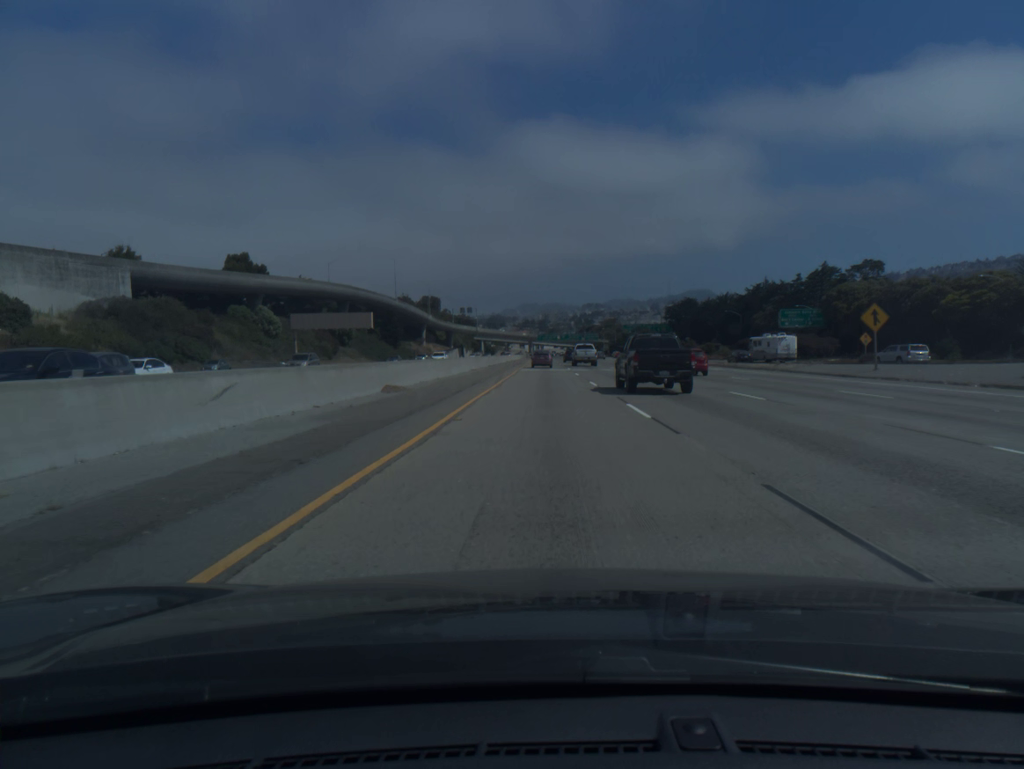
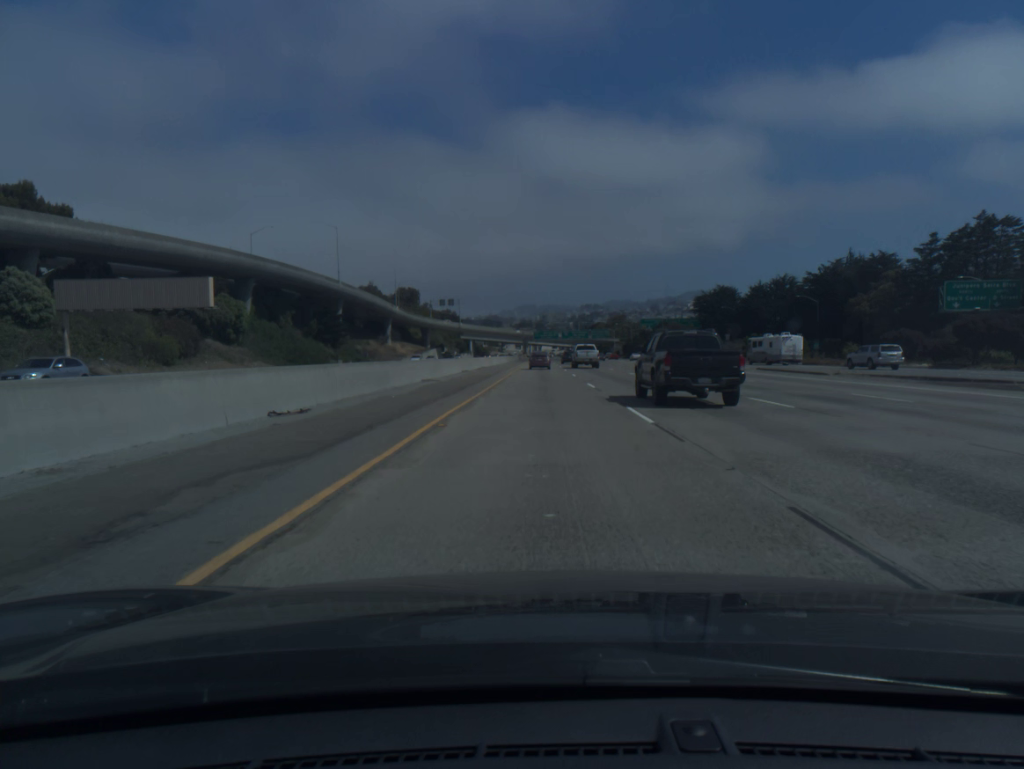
(+0.2, +59.4) m; 0°
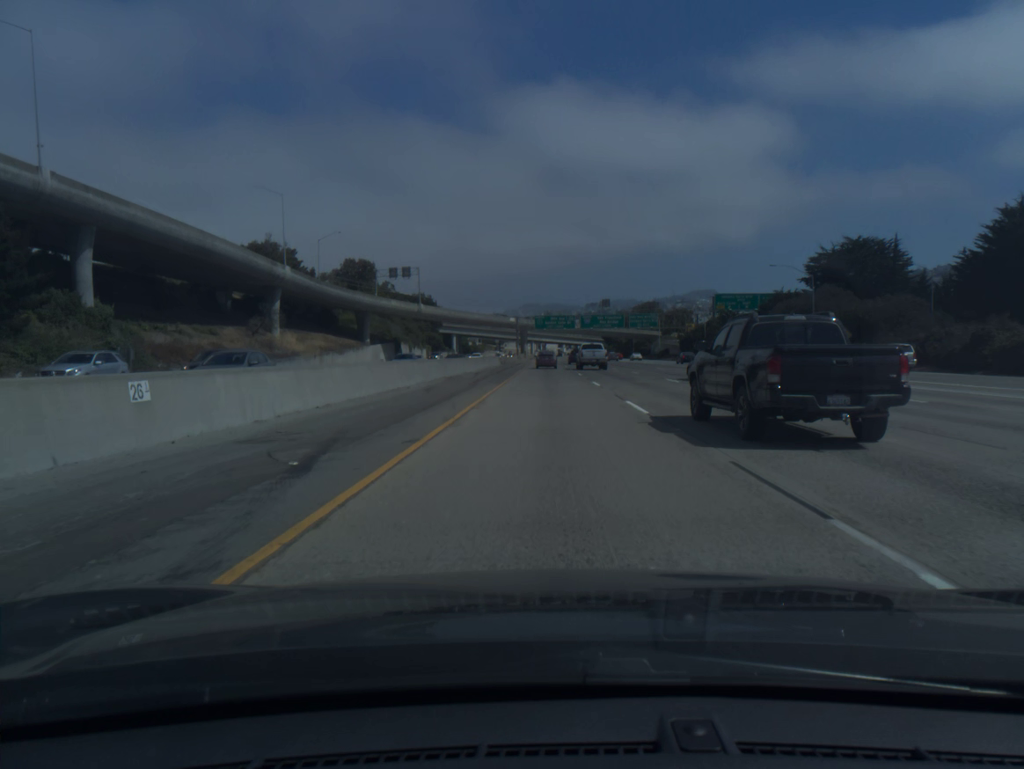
(-0.5, +98.1) m; 0°
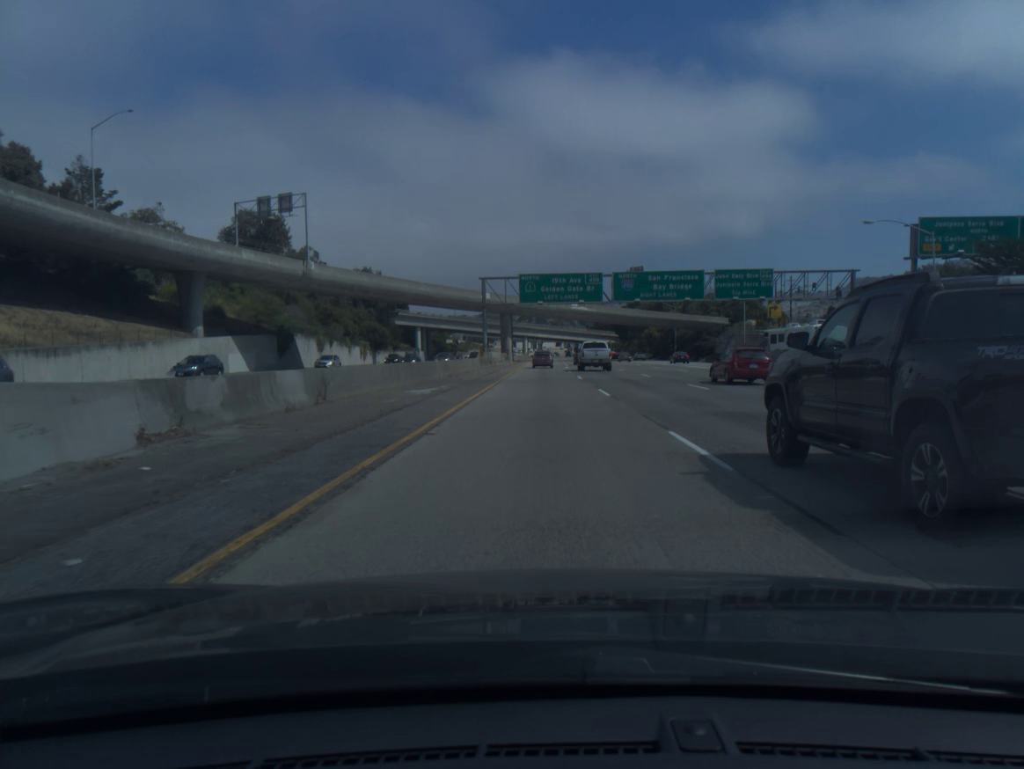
(+0.4, +78.6) m; 0°
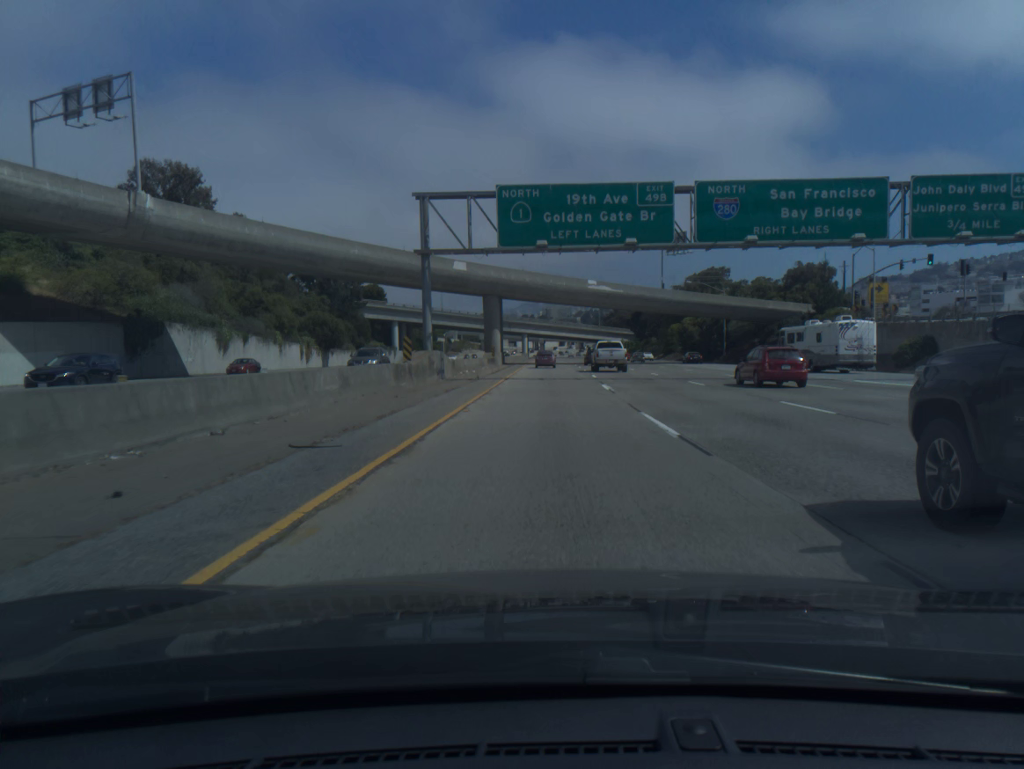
(-0.1, +39.4) m; 0°
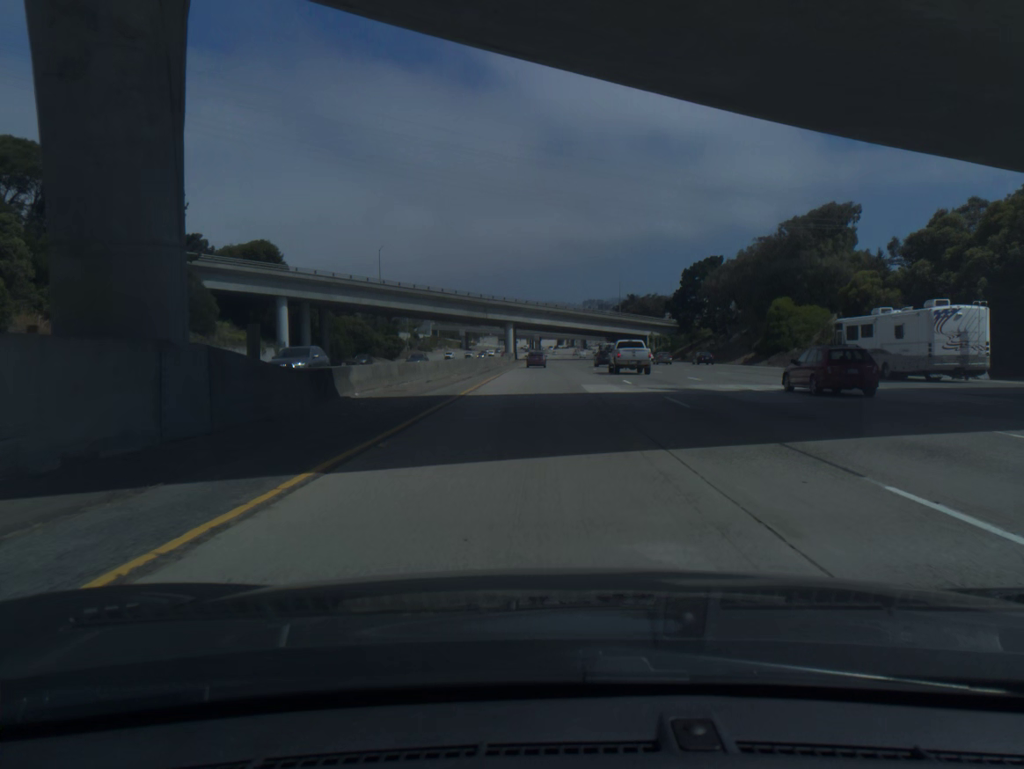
(+0.4, +79.1) m; 0°
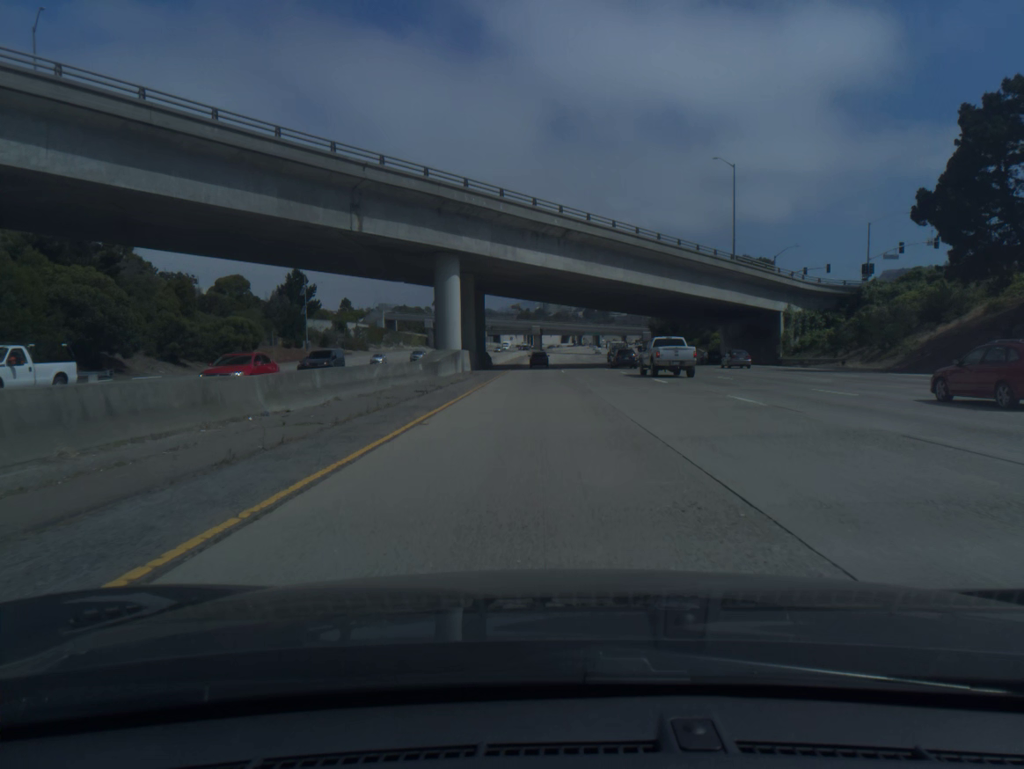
(-0.4, +99.0) m; 0°
